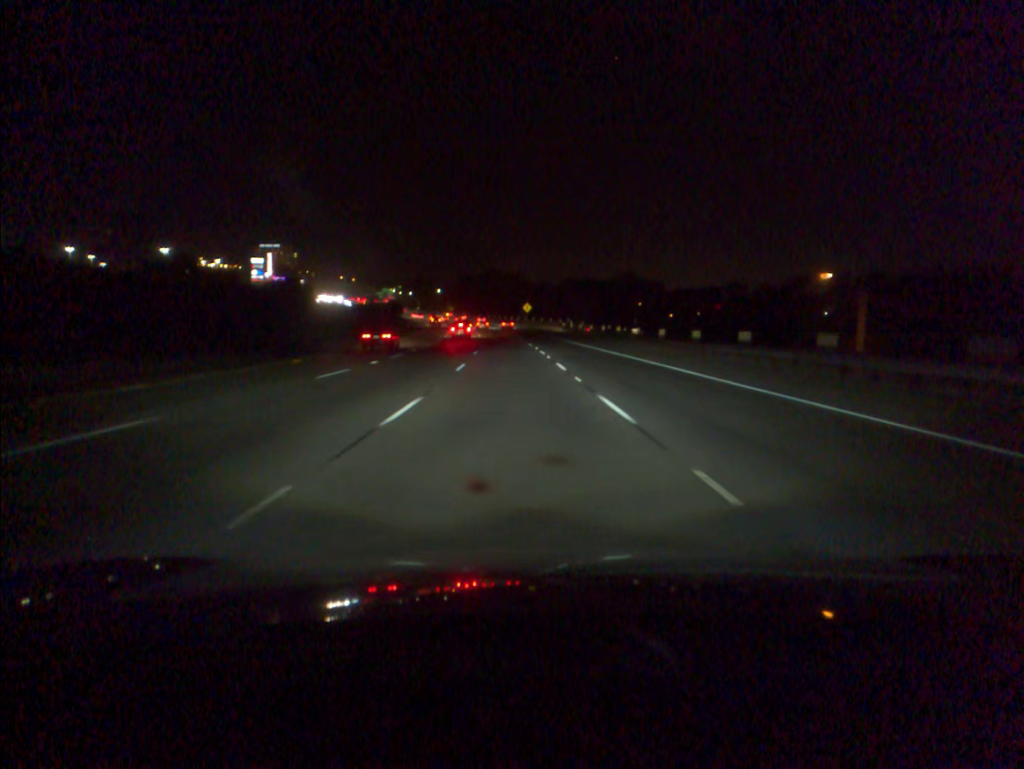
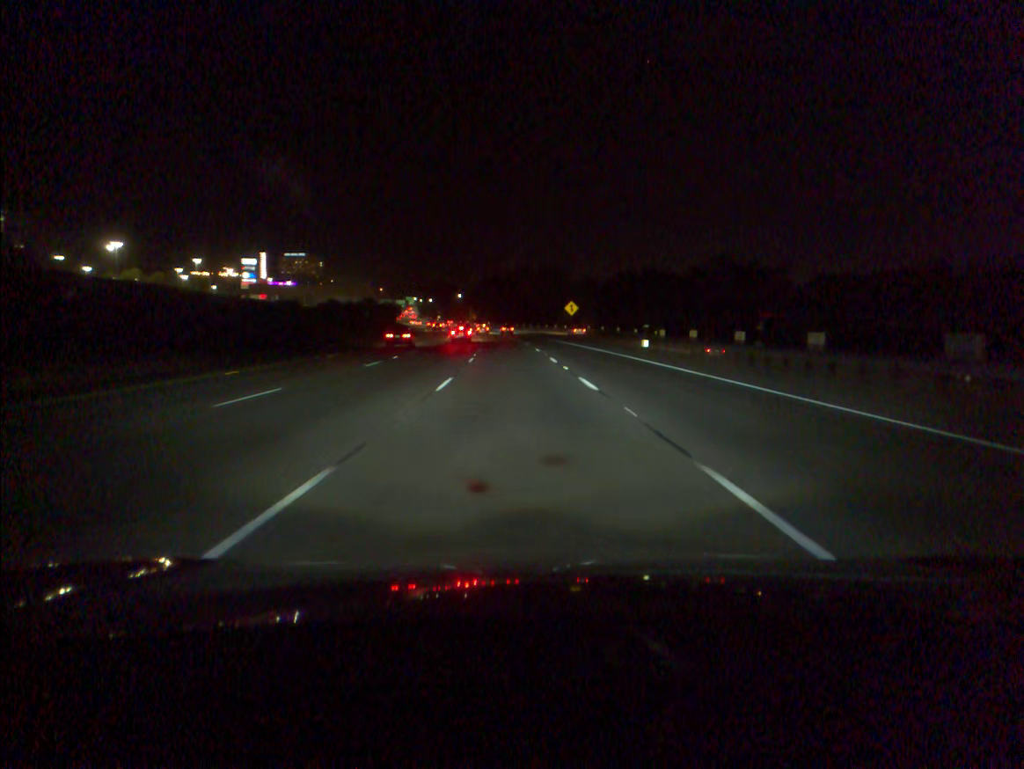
(-1.1, +51.9) m; -2°
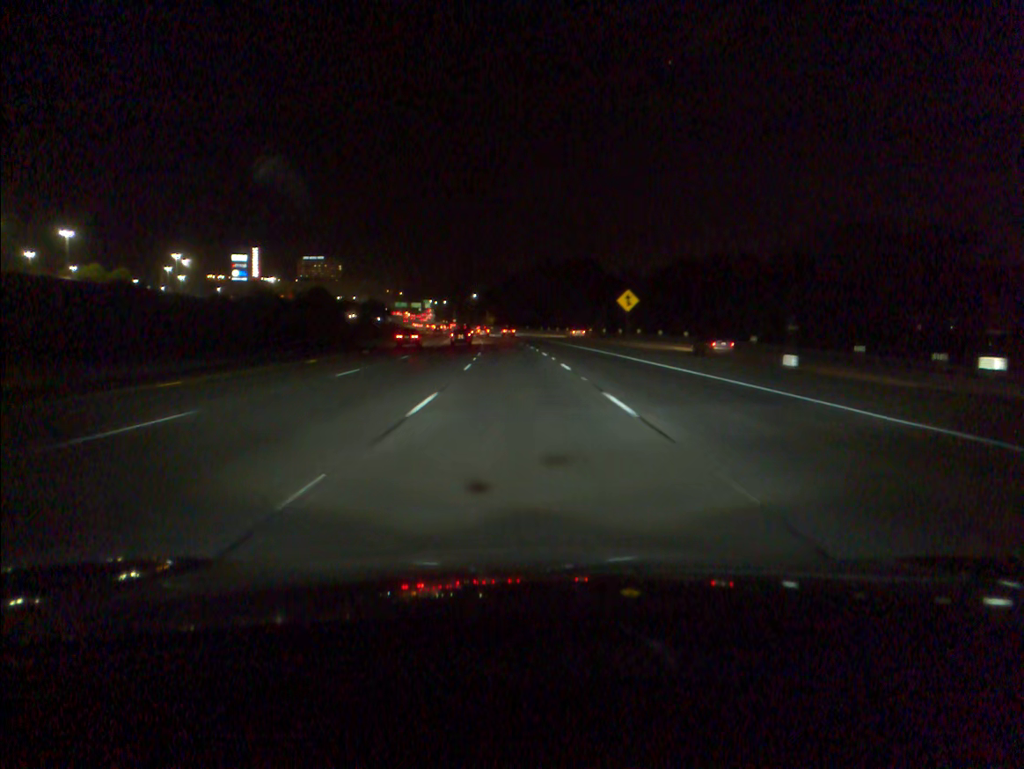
(-0.5, +34.4) m; -2°
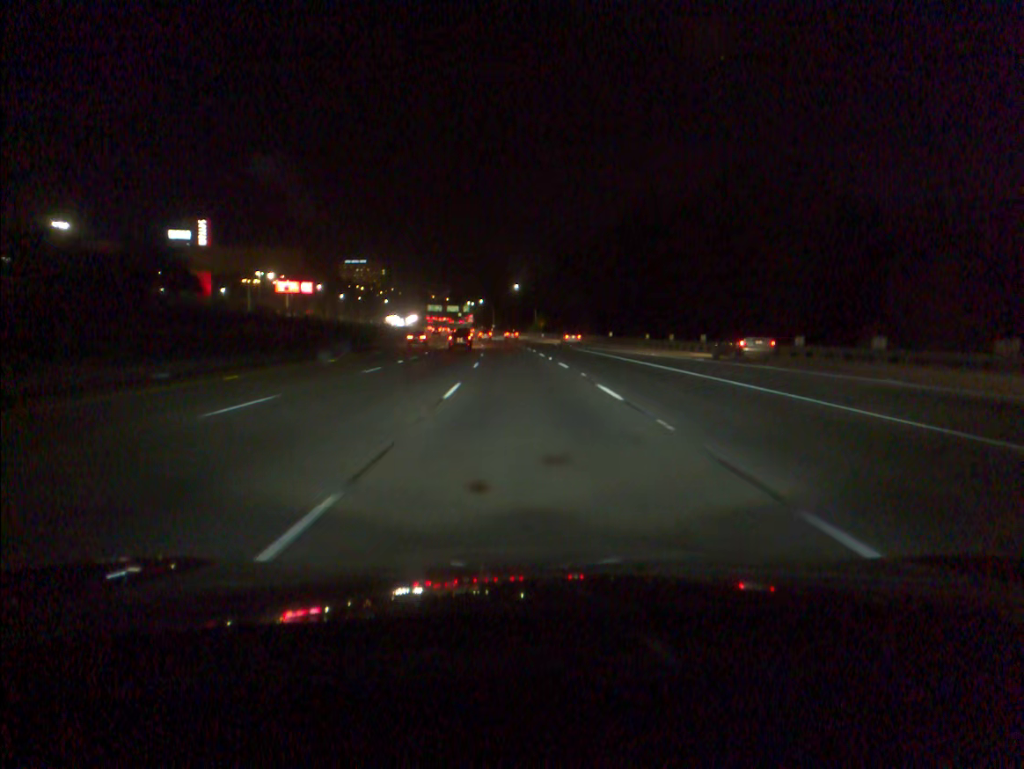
(-3.0, +84.0) m; -4°
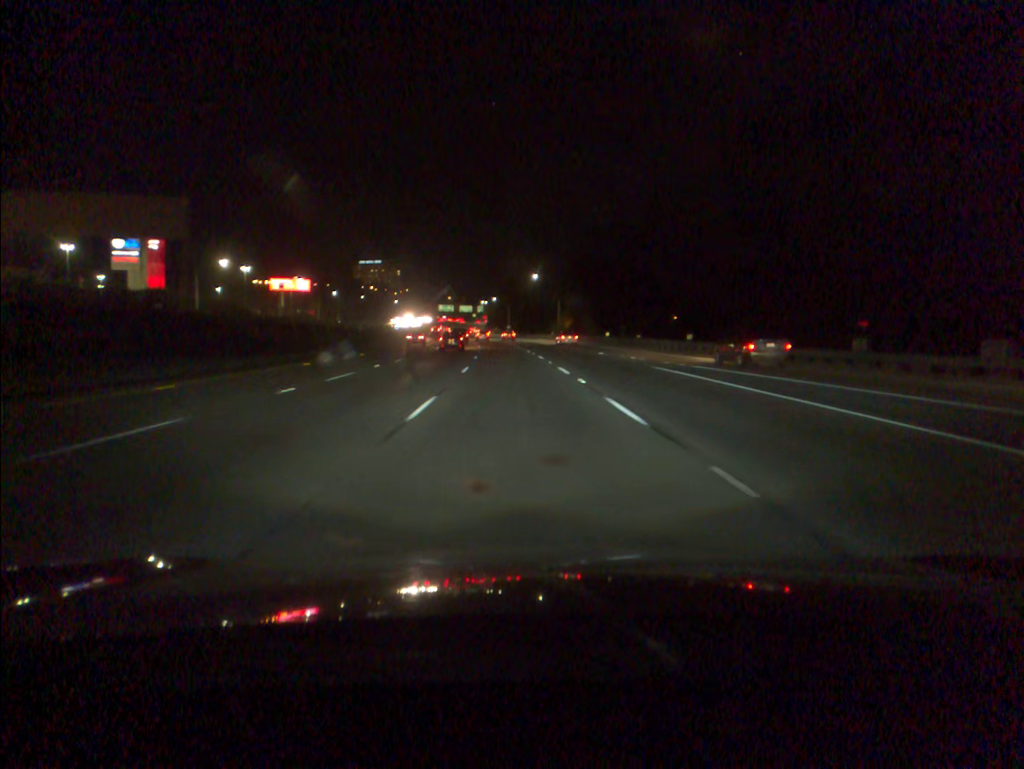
(-0.3, +33.4) m; -1°
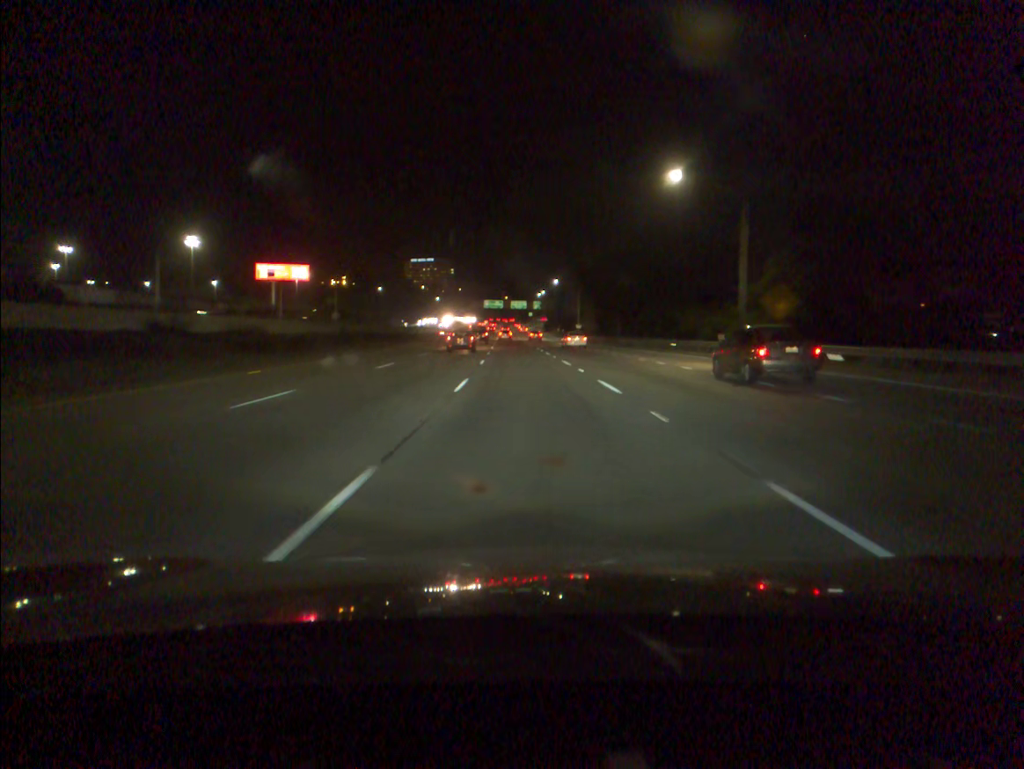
(-3.3, +82.2) m; -4°
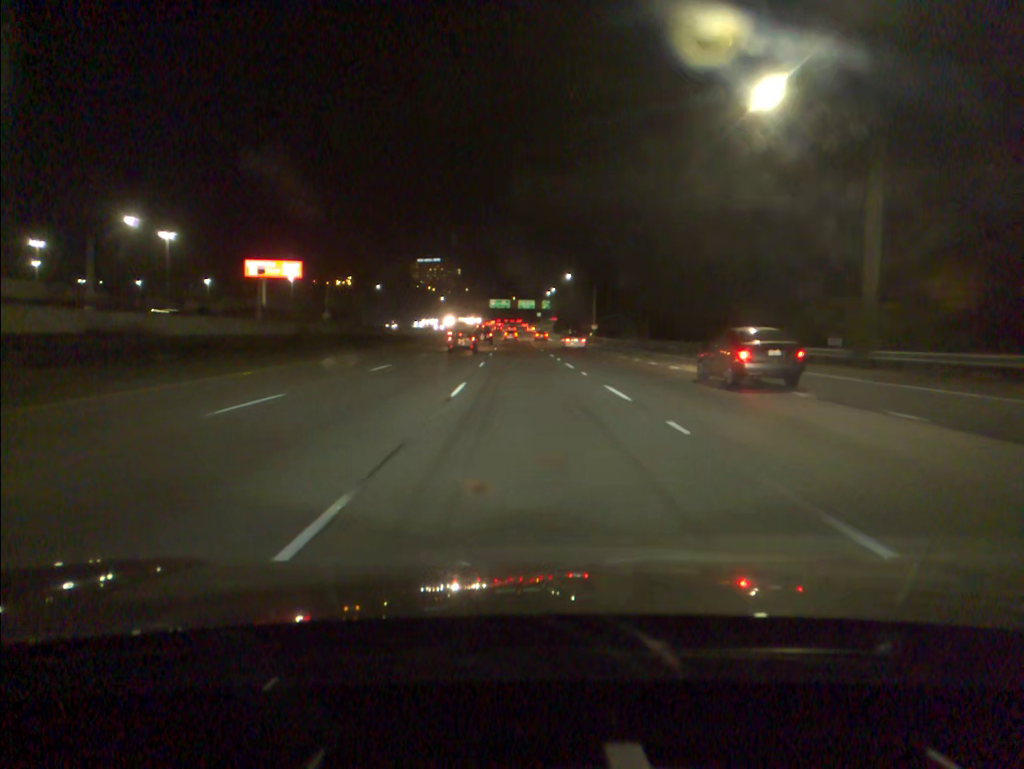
(-0.1, +15.9) m; -1°
